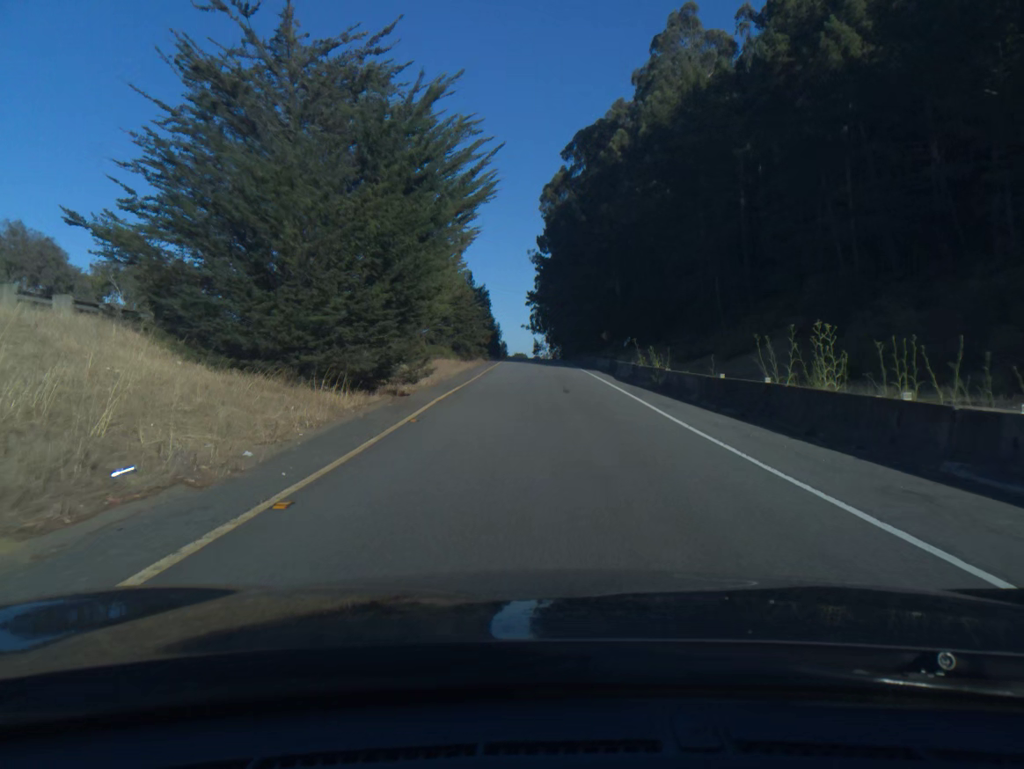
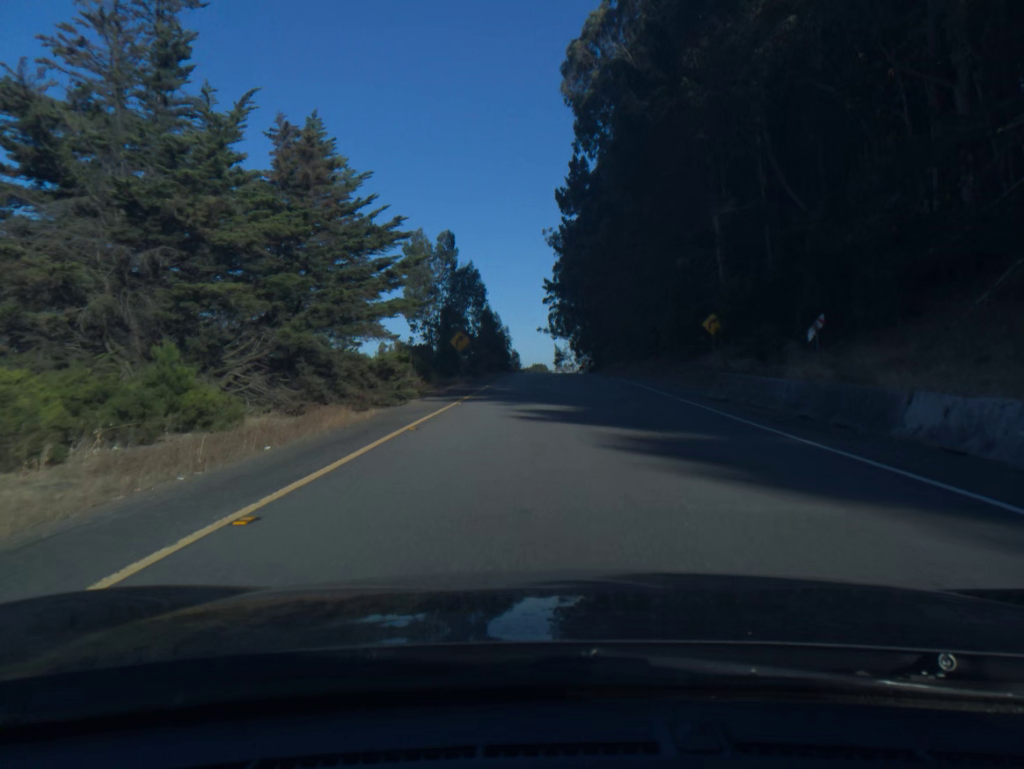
(-0.8, +51.8) m; -2°
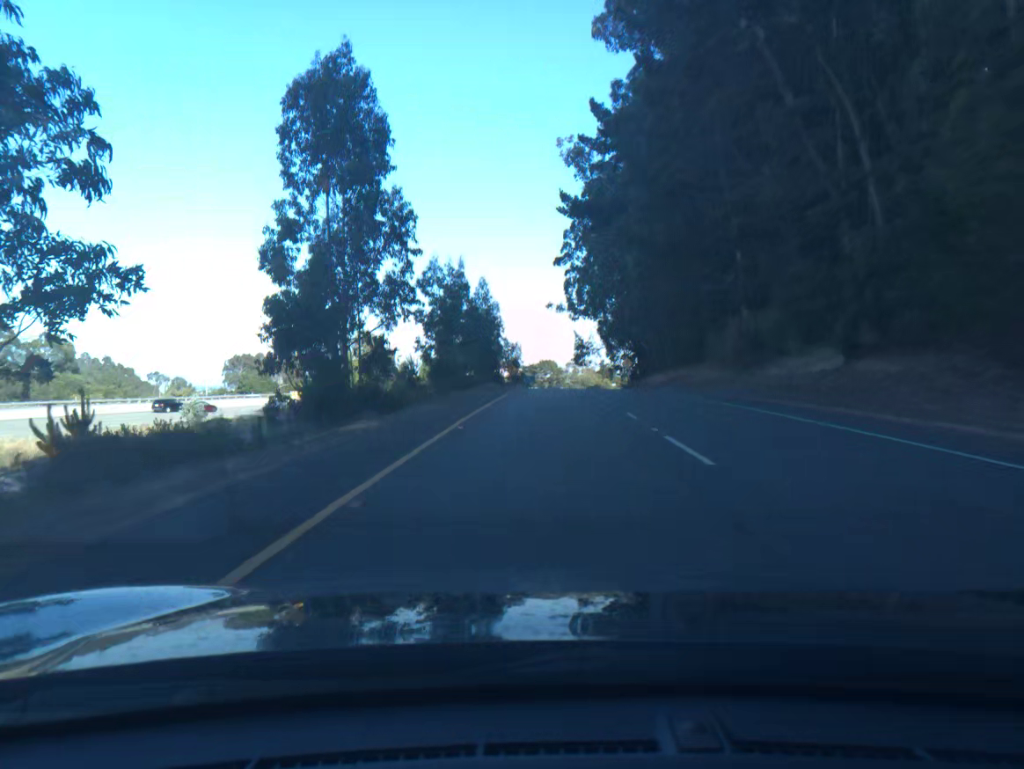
(-0.7, +65.3) m; -1°
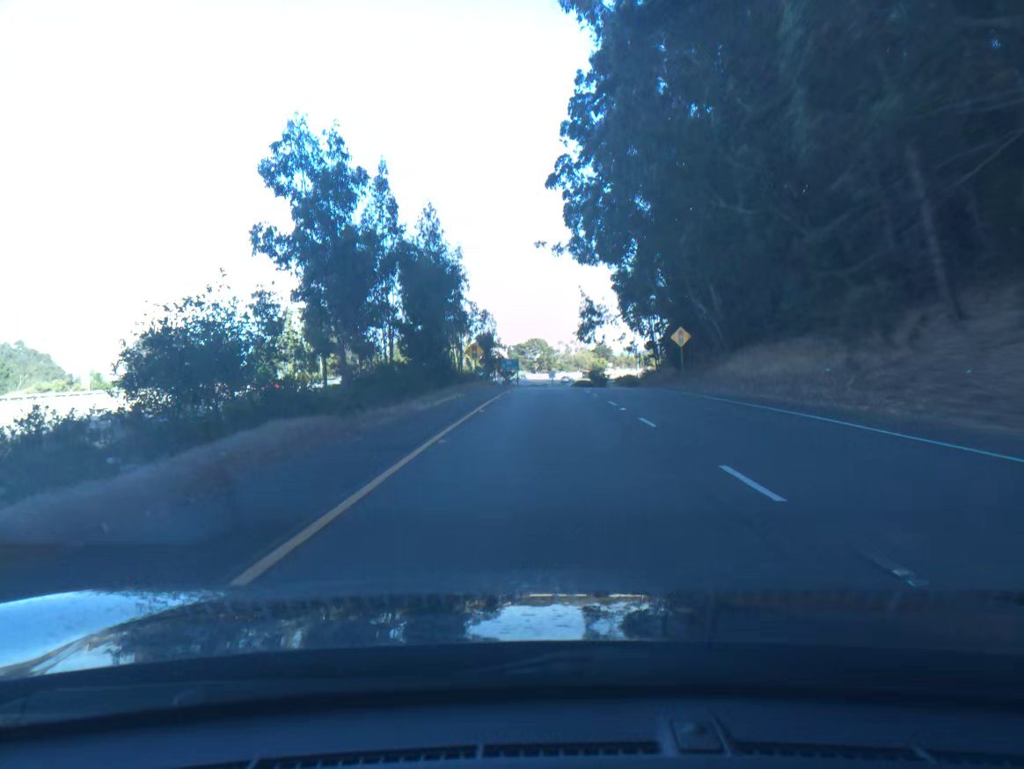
(+0.2, +39.2) m; +1°
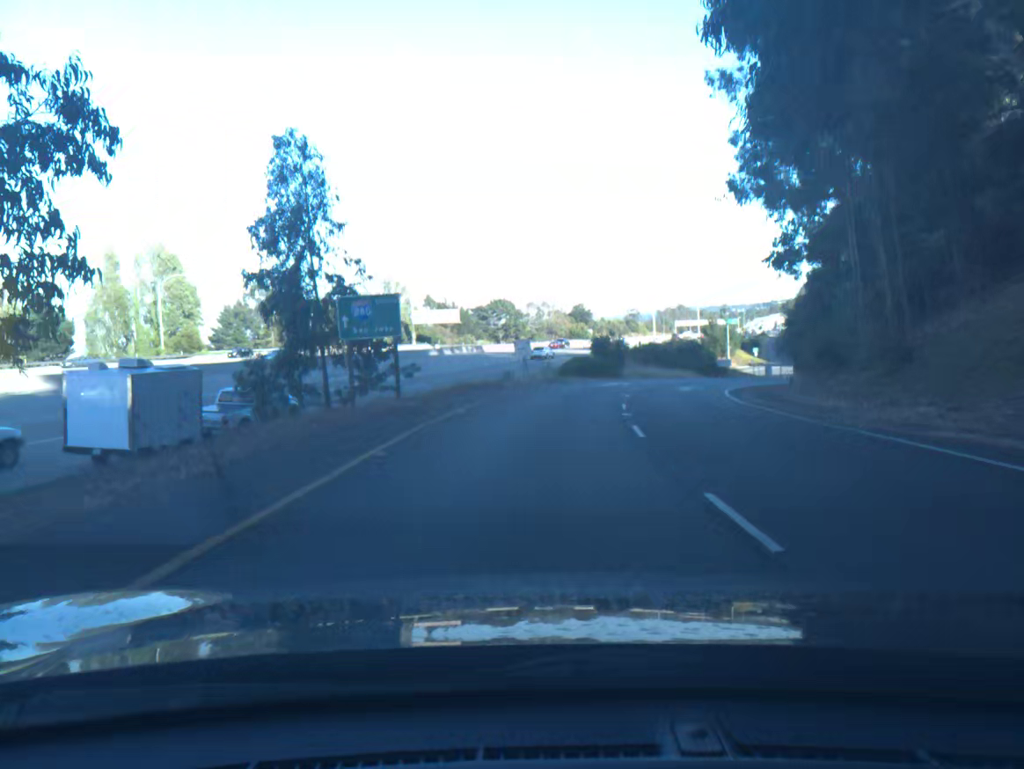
(+0.6, +60.9) m; +3°
